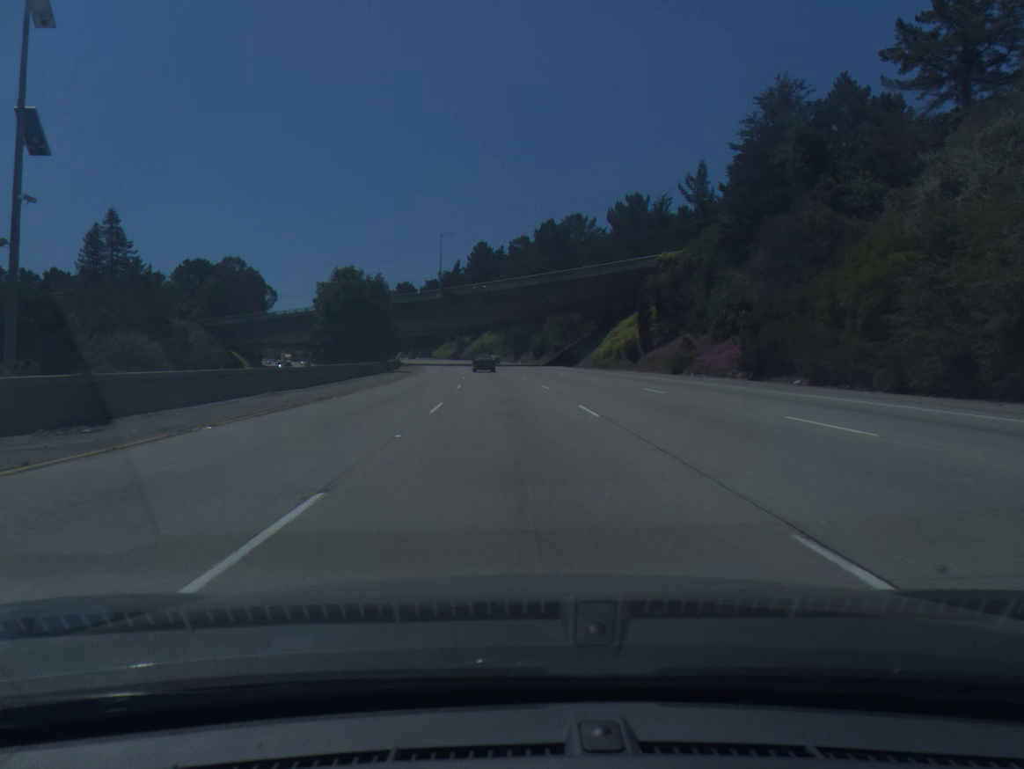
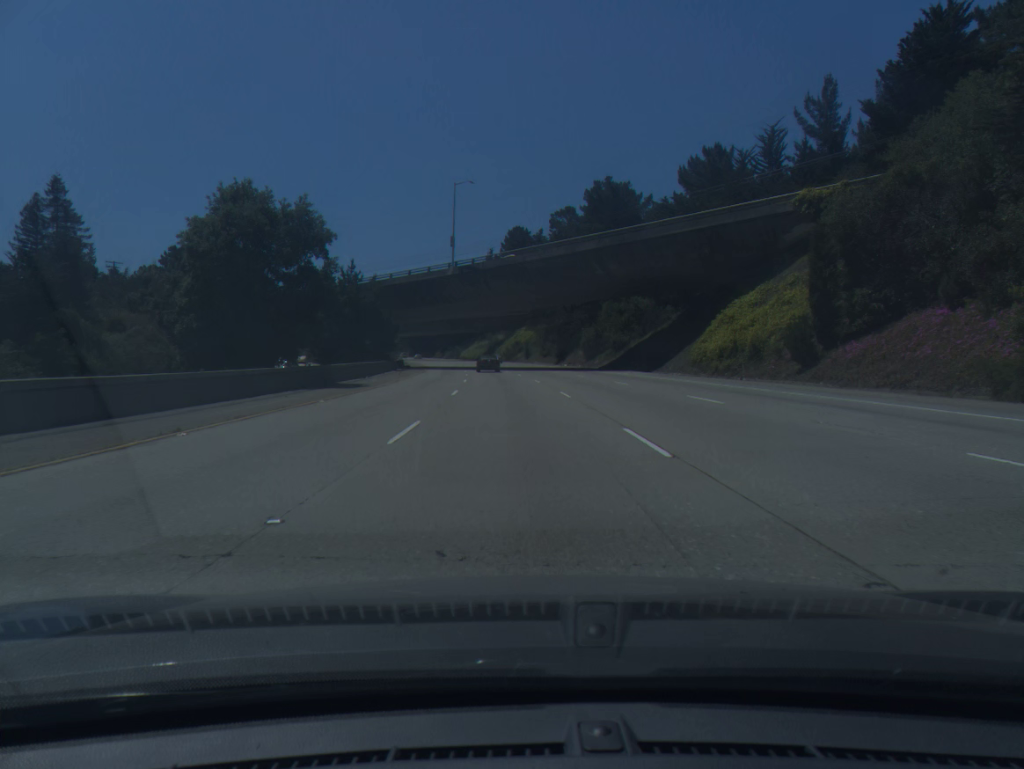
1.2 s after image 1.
(-0.8, +35.6) m; -3°
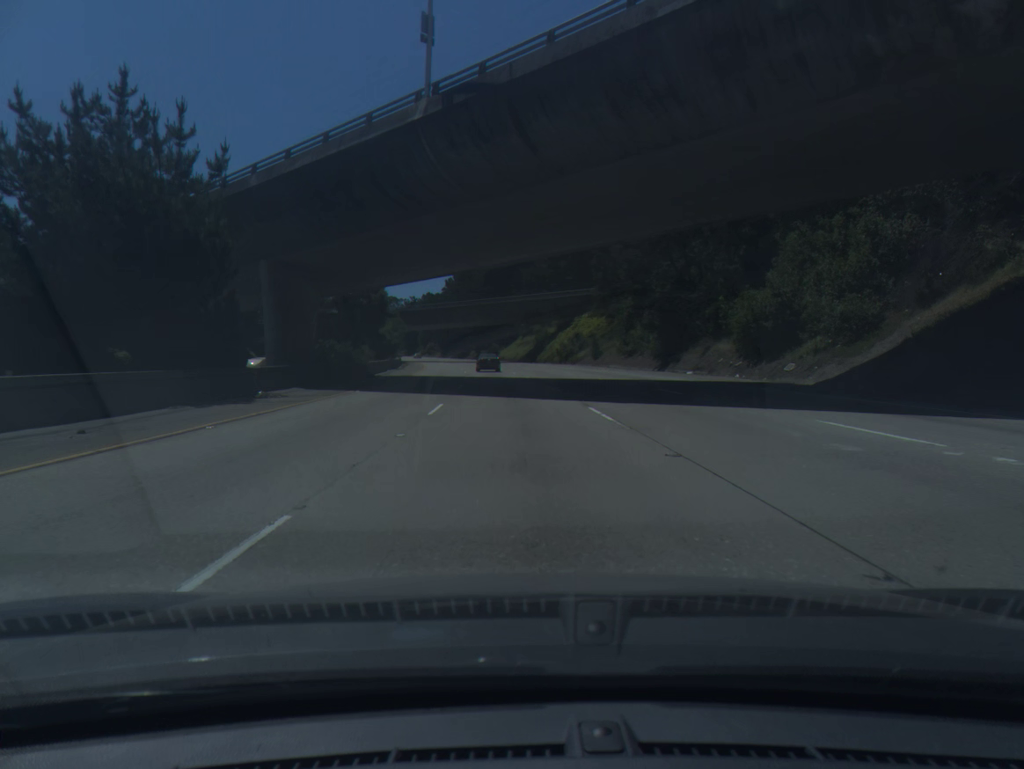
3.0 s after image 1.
(-1.7, +52.9) m; -4°
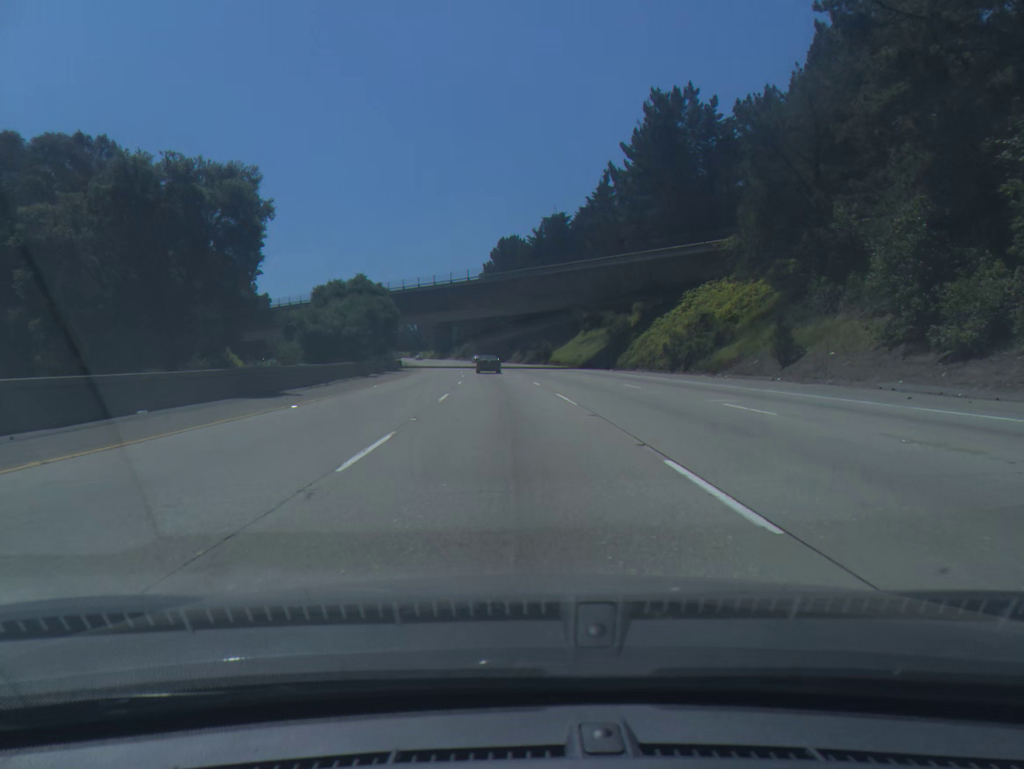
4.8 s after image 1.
(-1.5, +52.6) m; -3°
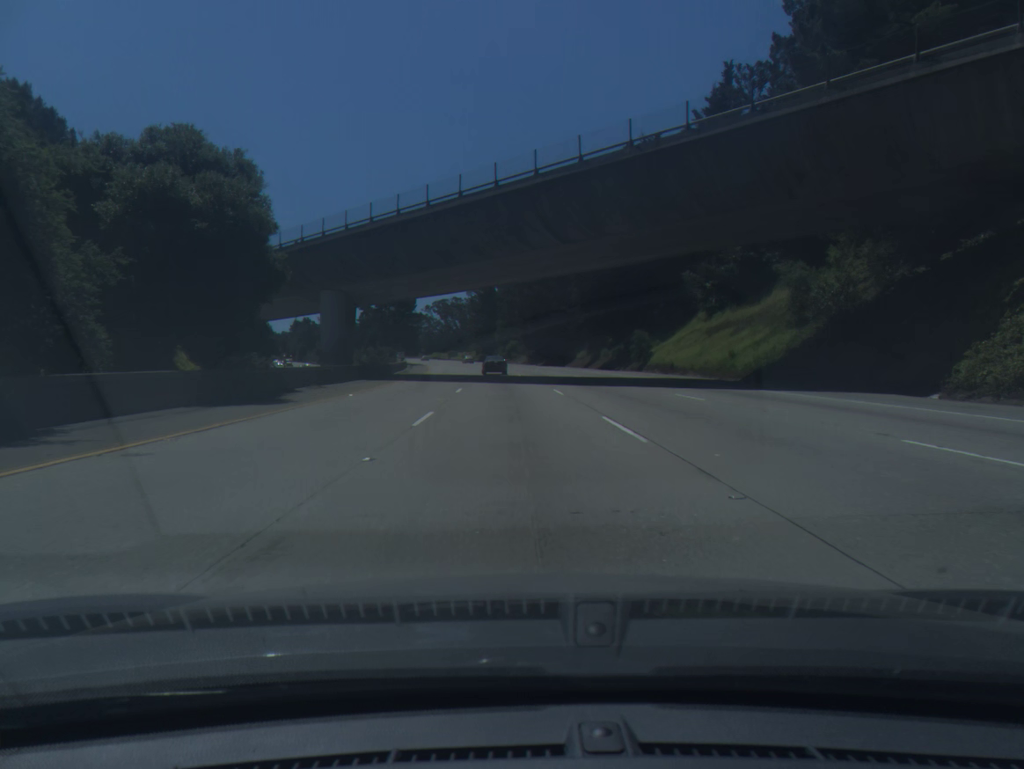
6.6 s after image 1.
(-1.9, +52.4) m; -4°
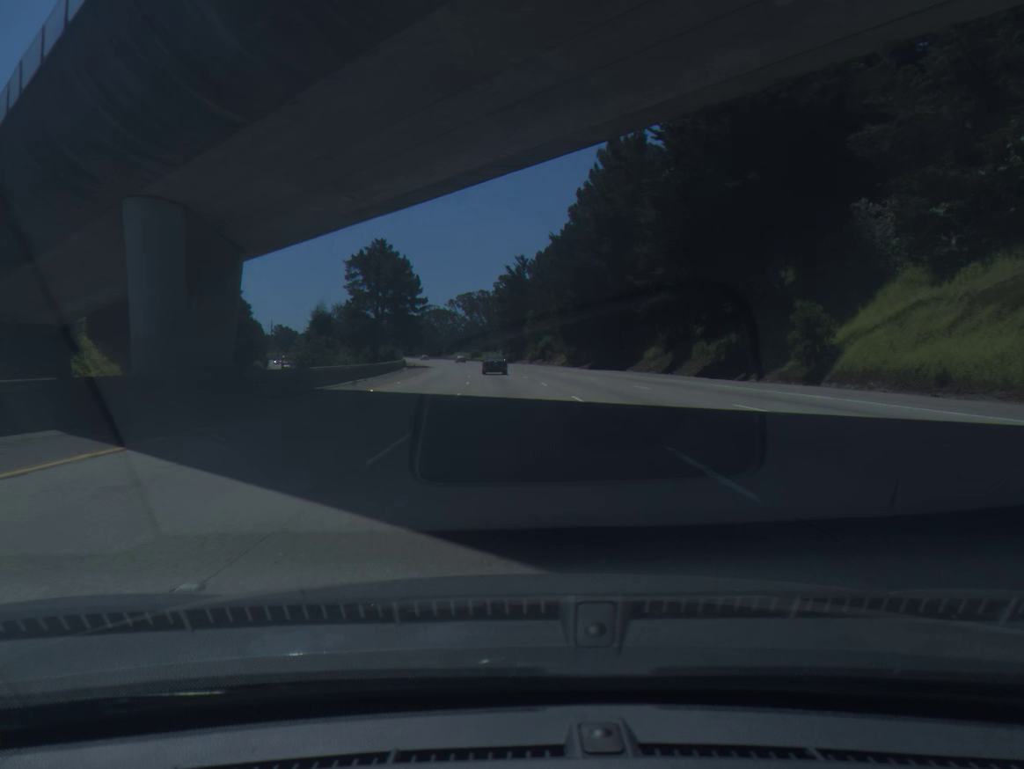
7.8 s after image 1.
(-0.7, +34.7) m; -2°
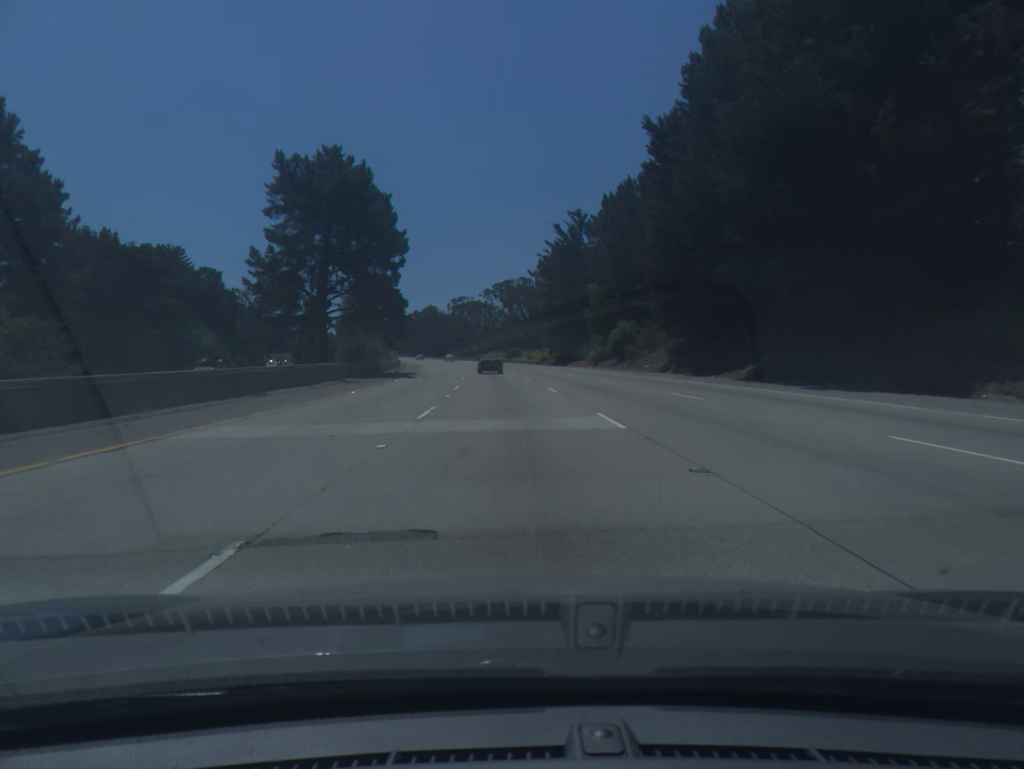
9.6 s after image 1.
(-1.4, +51.8) m; -3°
